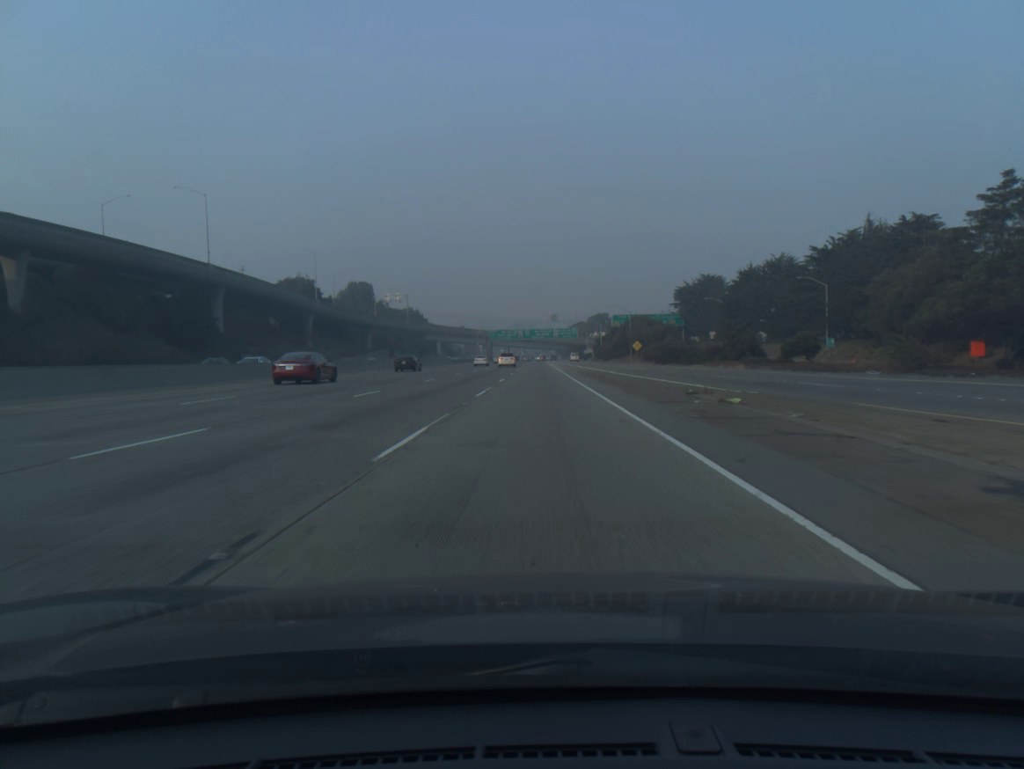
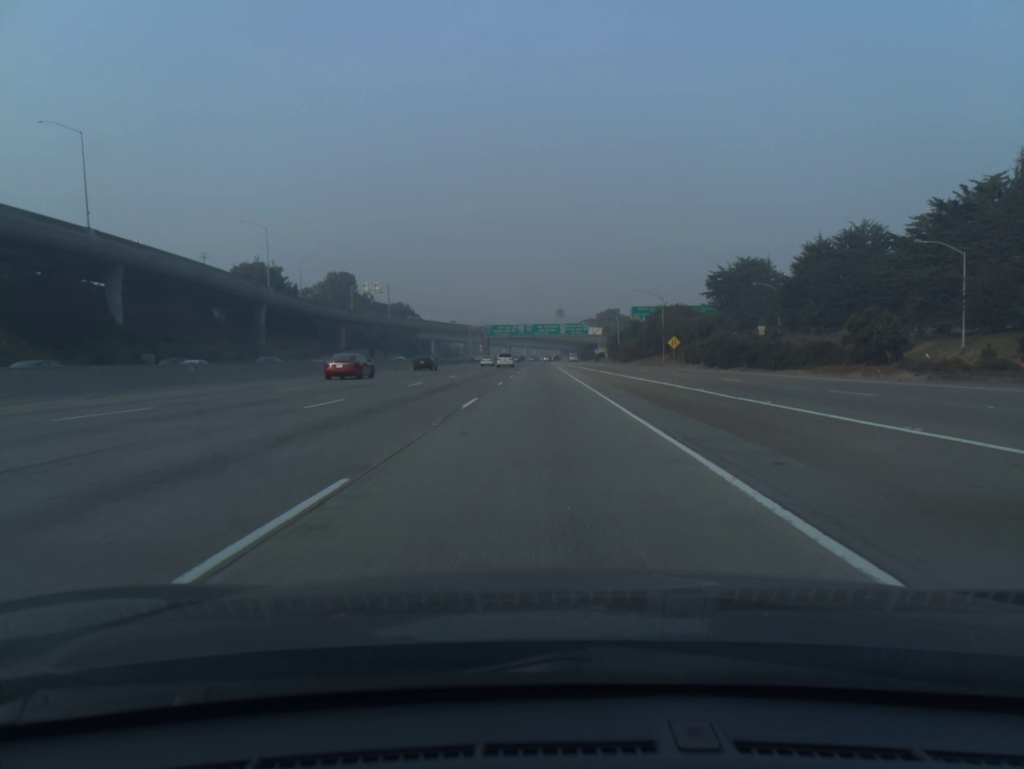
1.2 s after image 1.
(-0.1, +34.0) m; 0°
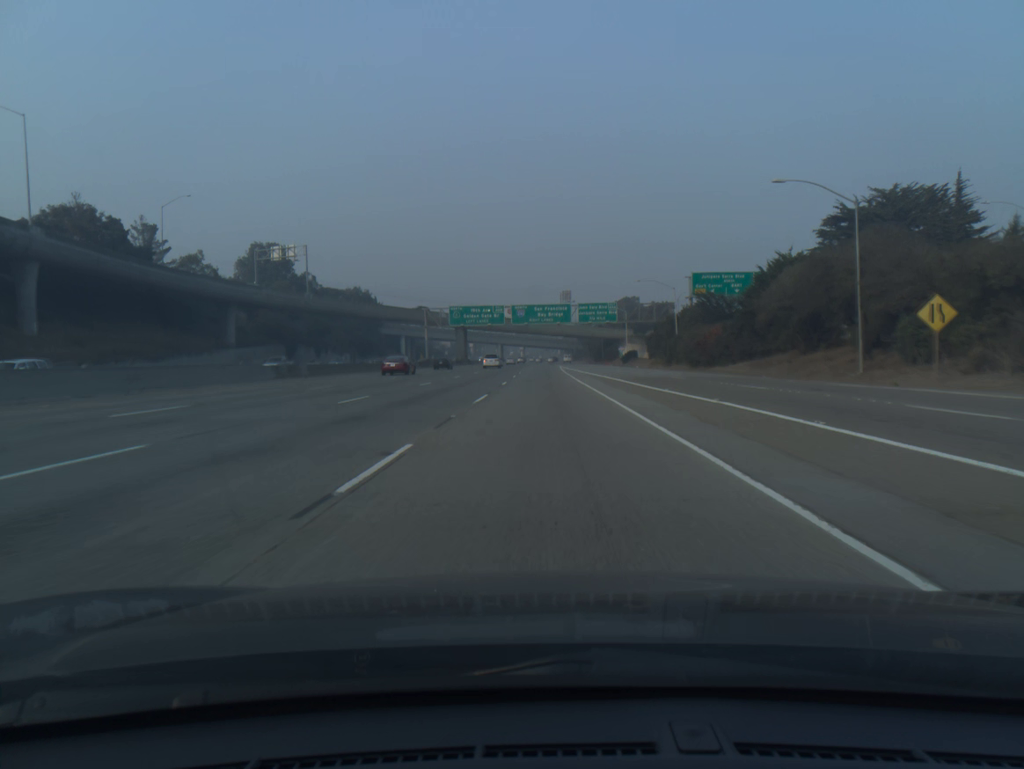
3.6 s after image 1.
(0.0, +68.0) m; 0°
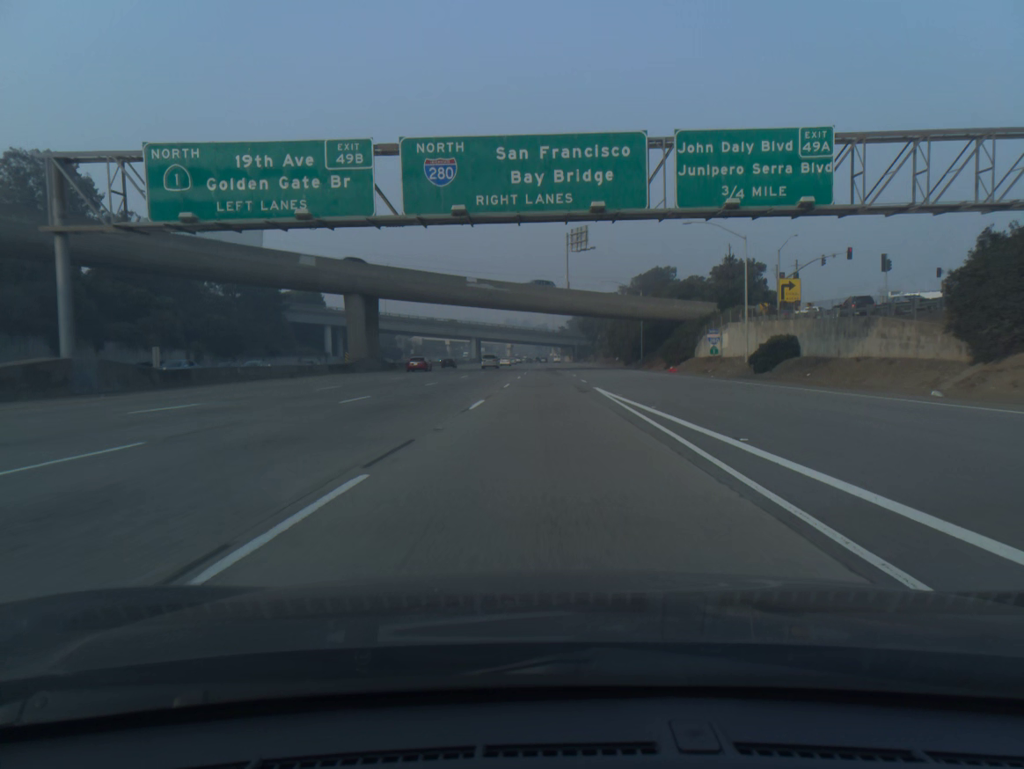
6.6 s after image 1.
(+0.2, +85.0) m; 0°
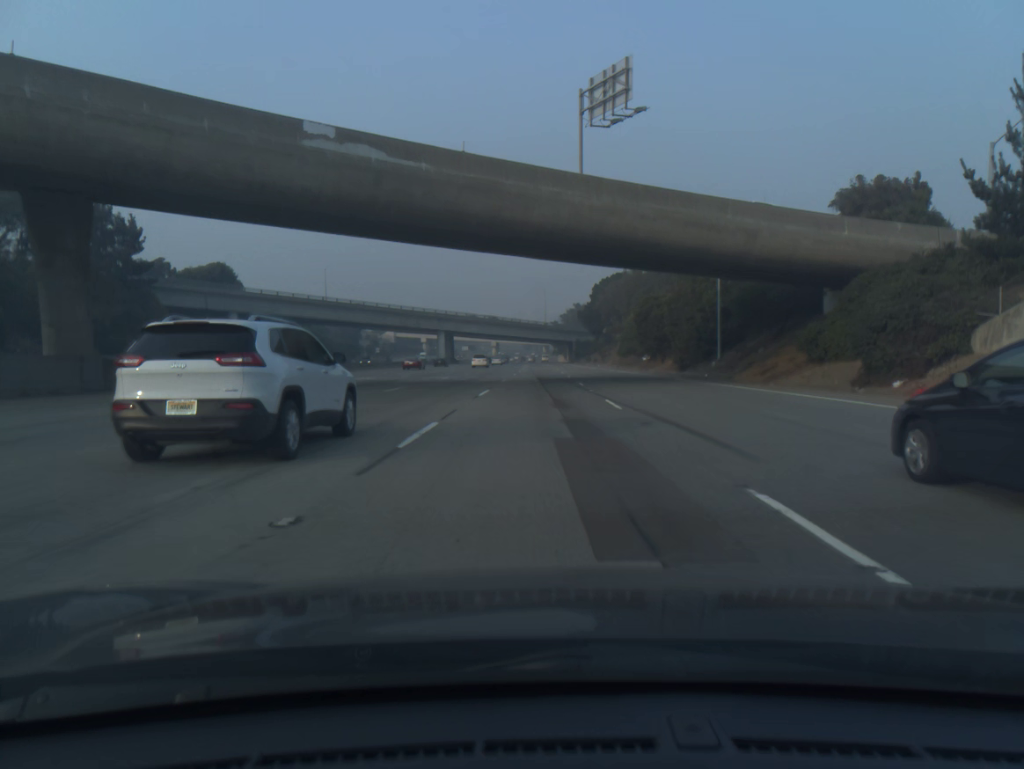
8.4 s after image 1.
(+0.4, +51.0) m; +1°
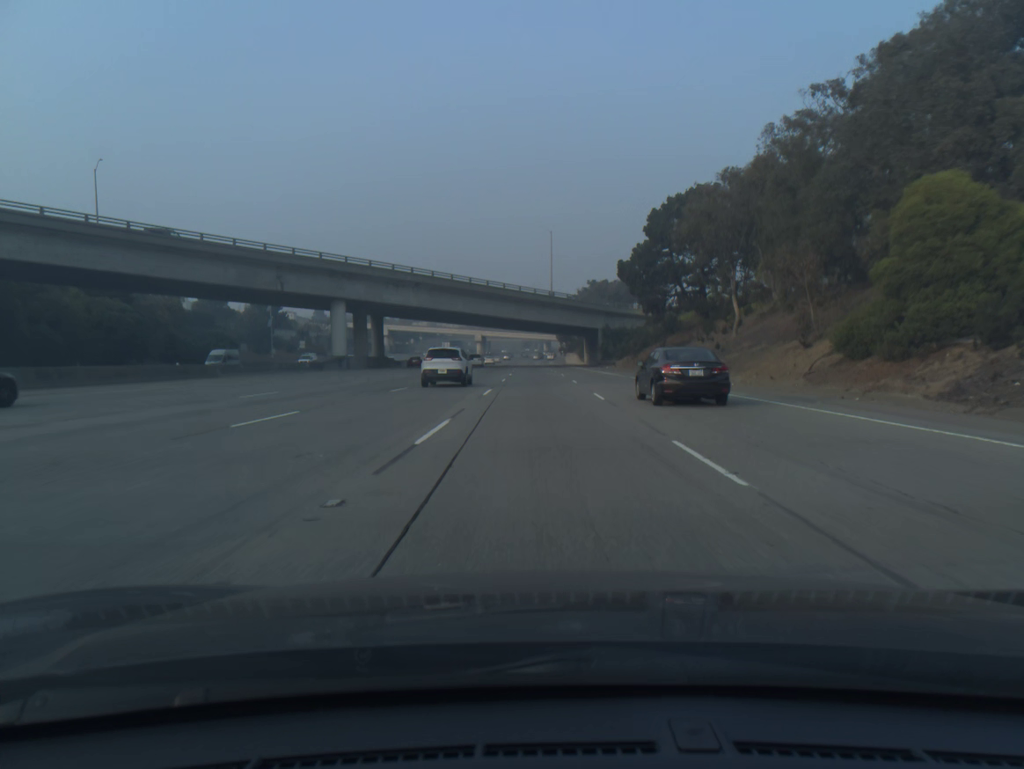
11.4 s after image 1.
(-0.1, +85.0) m; 0°
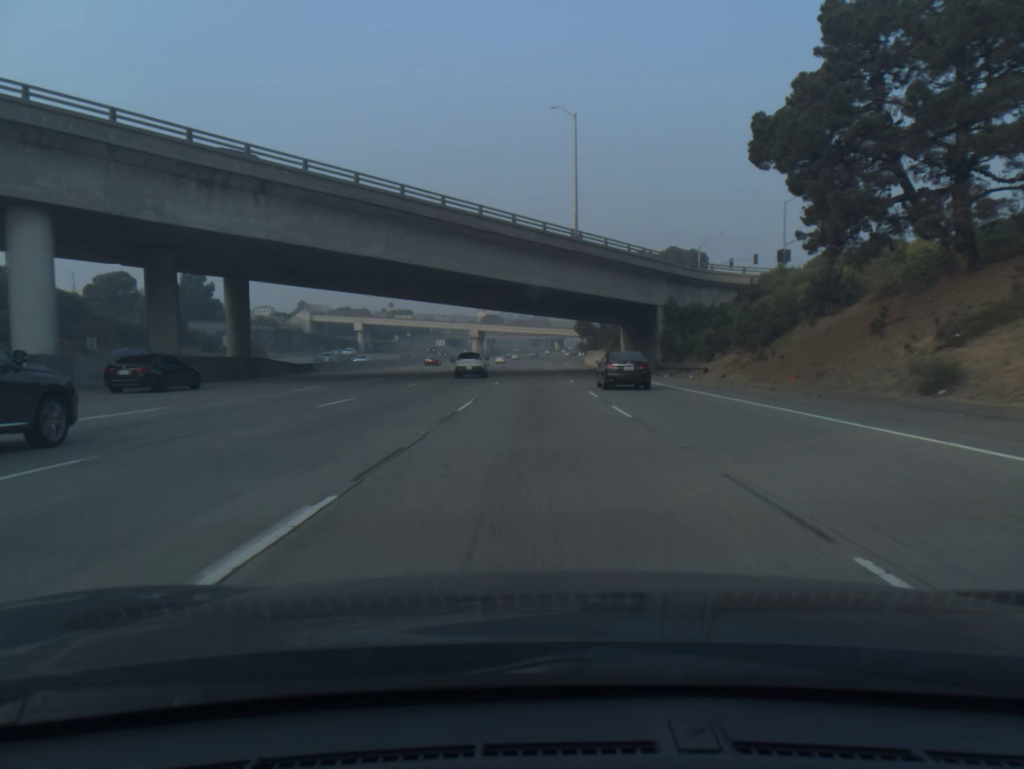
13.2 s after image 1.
(-0.3, +50.9) m; -1°
